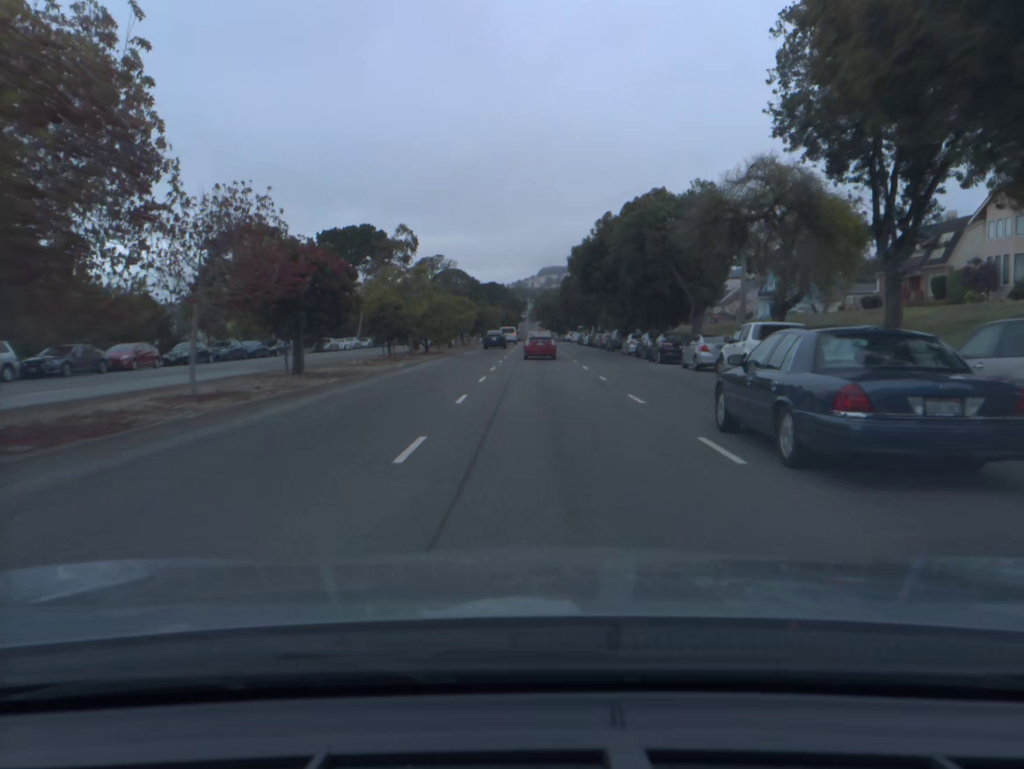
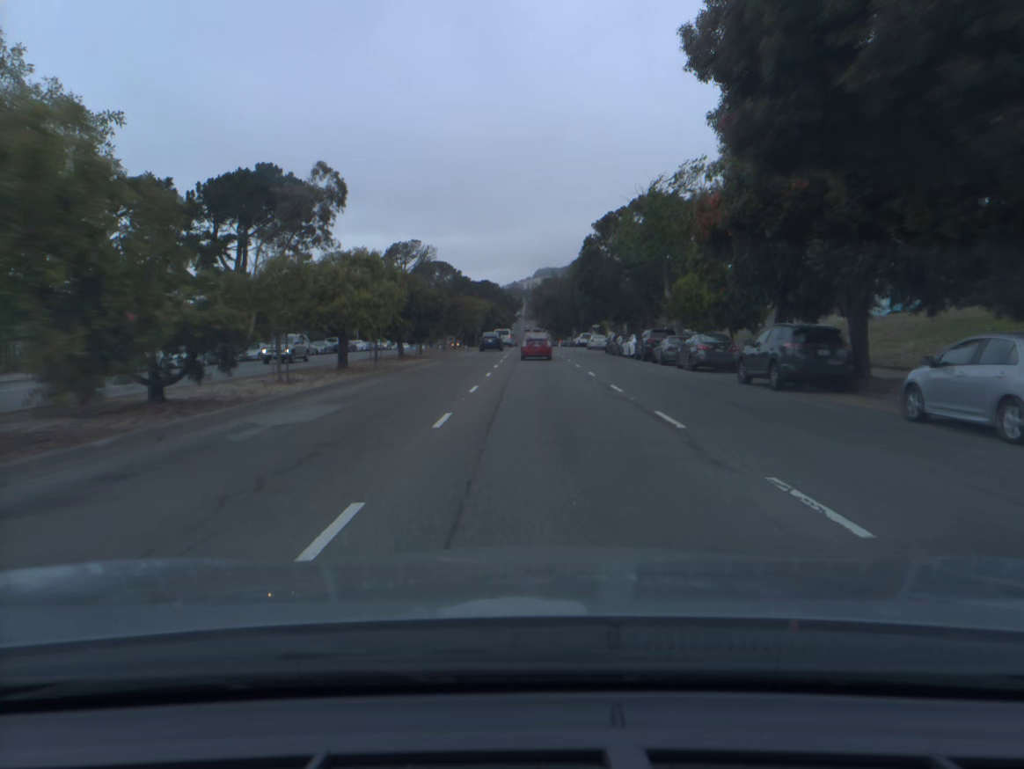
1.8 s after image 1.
(+0.1, +39.9) m; 0°
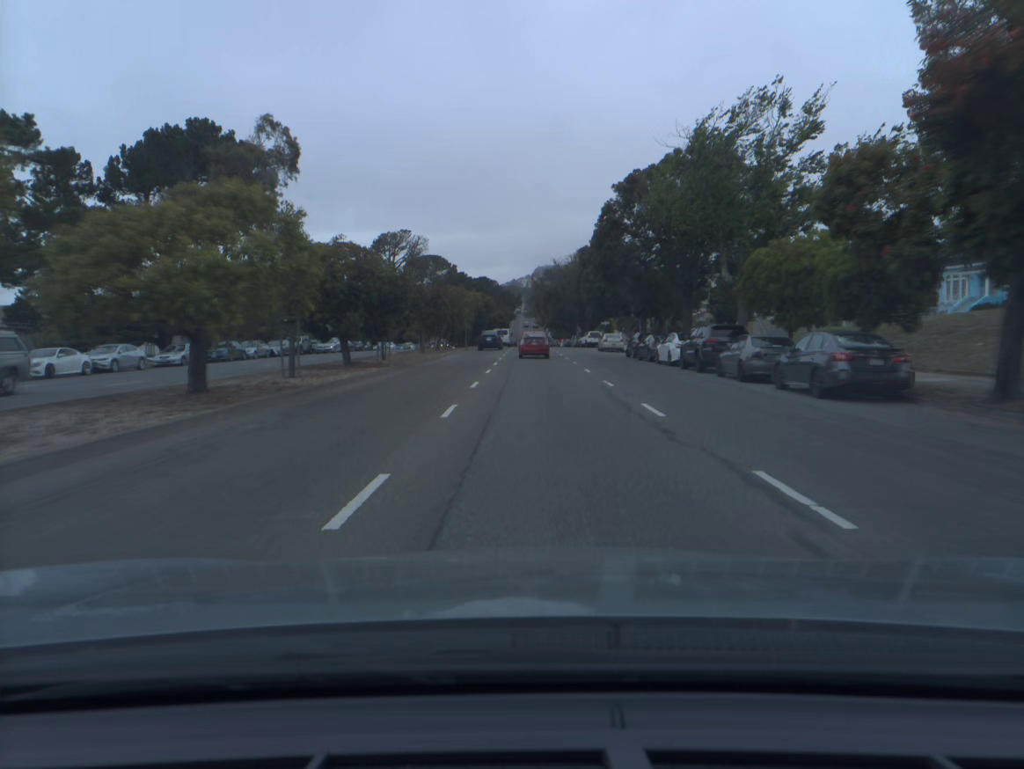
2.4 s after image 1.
(0.0, +13.4) m; 0°
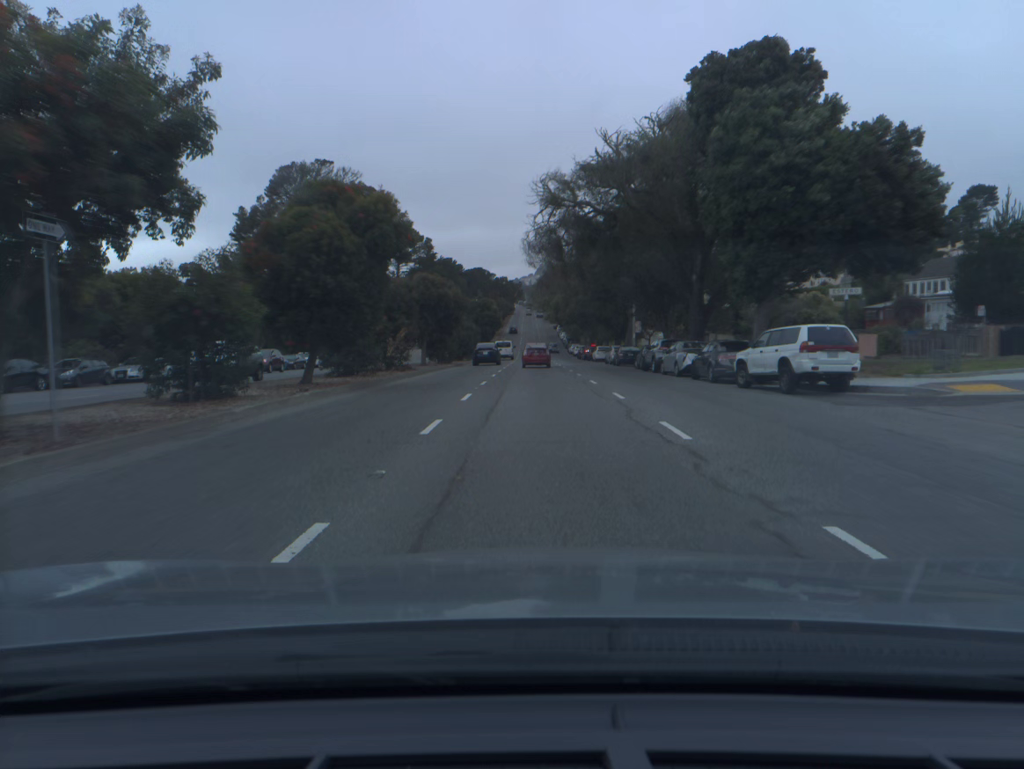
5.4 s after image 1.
(0.0, +67.7) m; 0°
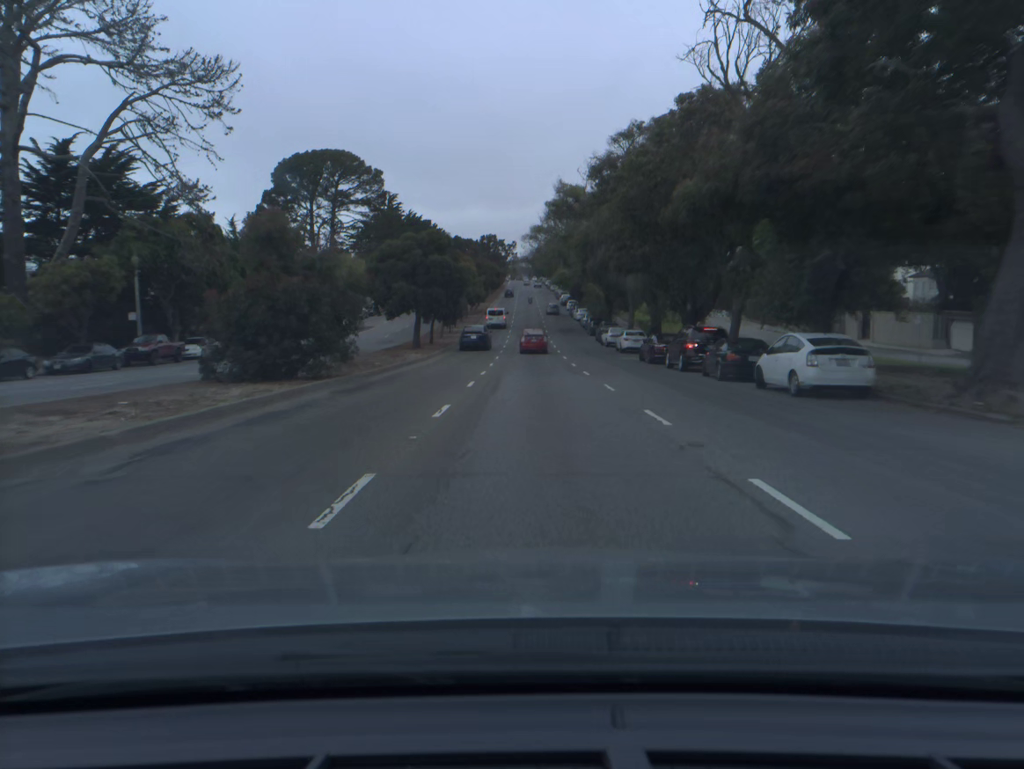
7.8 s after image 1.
(+0.1, +55.9) m; 0°
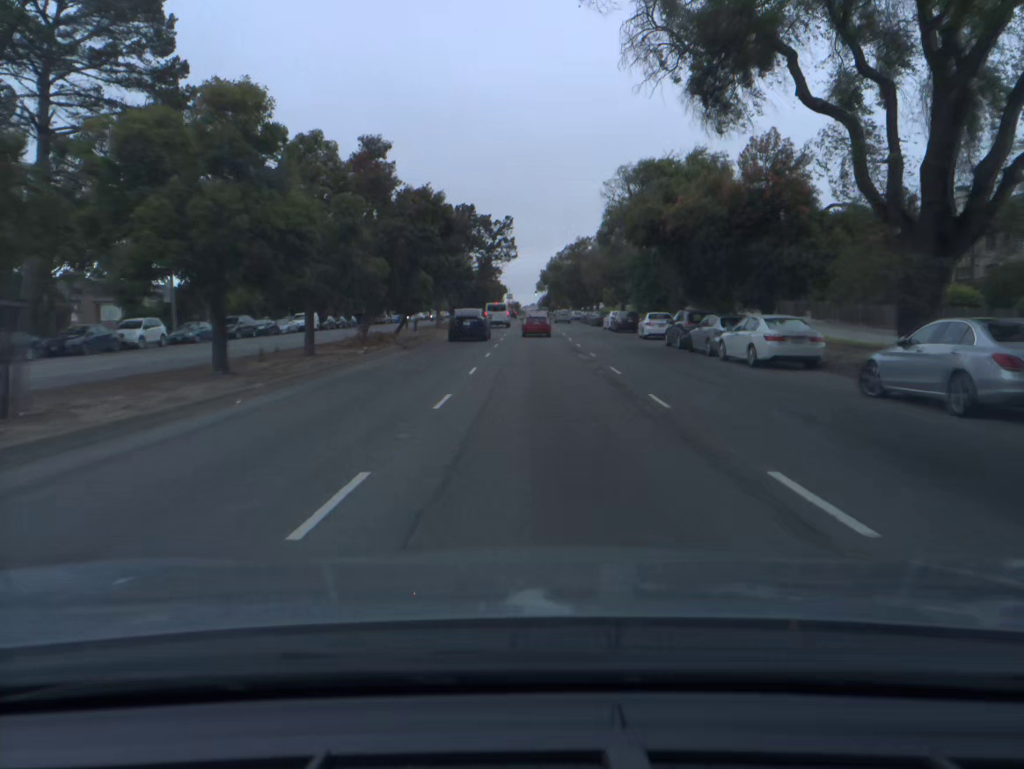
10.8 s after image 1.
(-0.2, +72.8) m; 0°
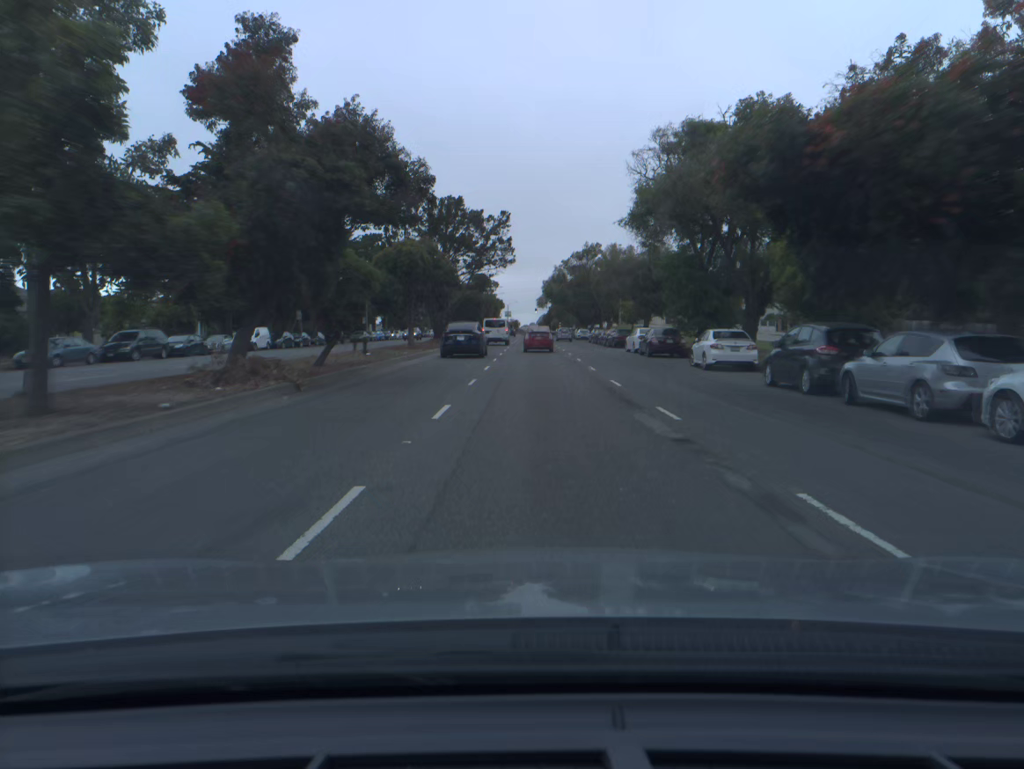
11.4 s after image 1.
(0.0, +14.7) m; 0°
